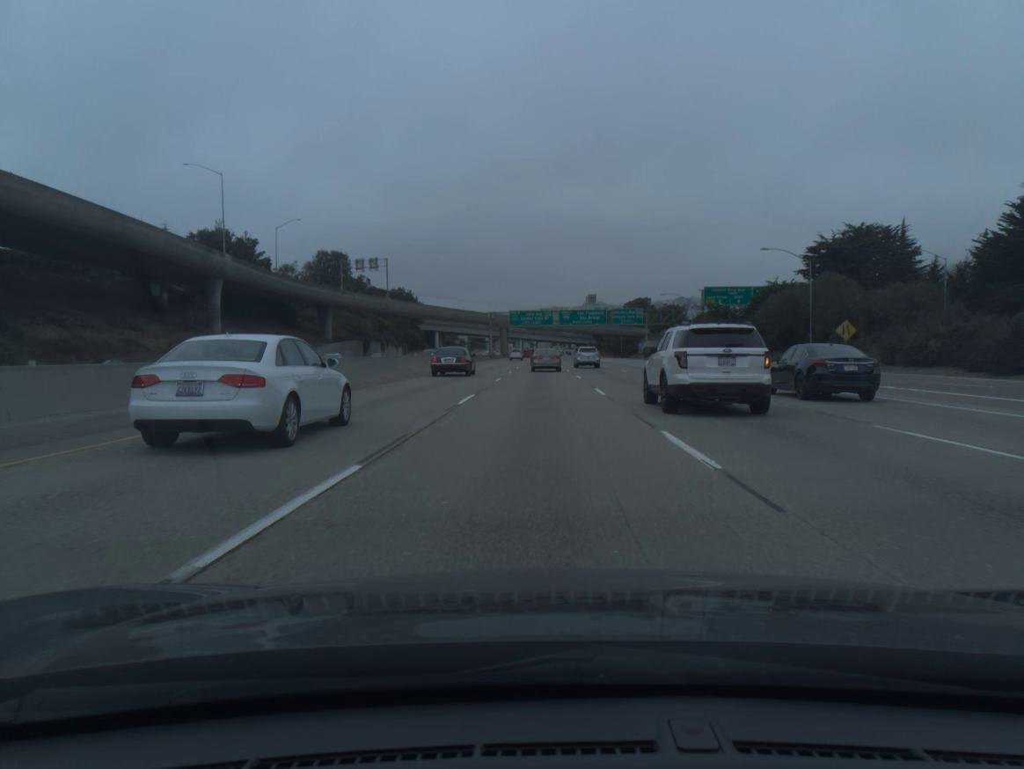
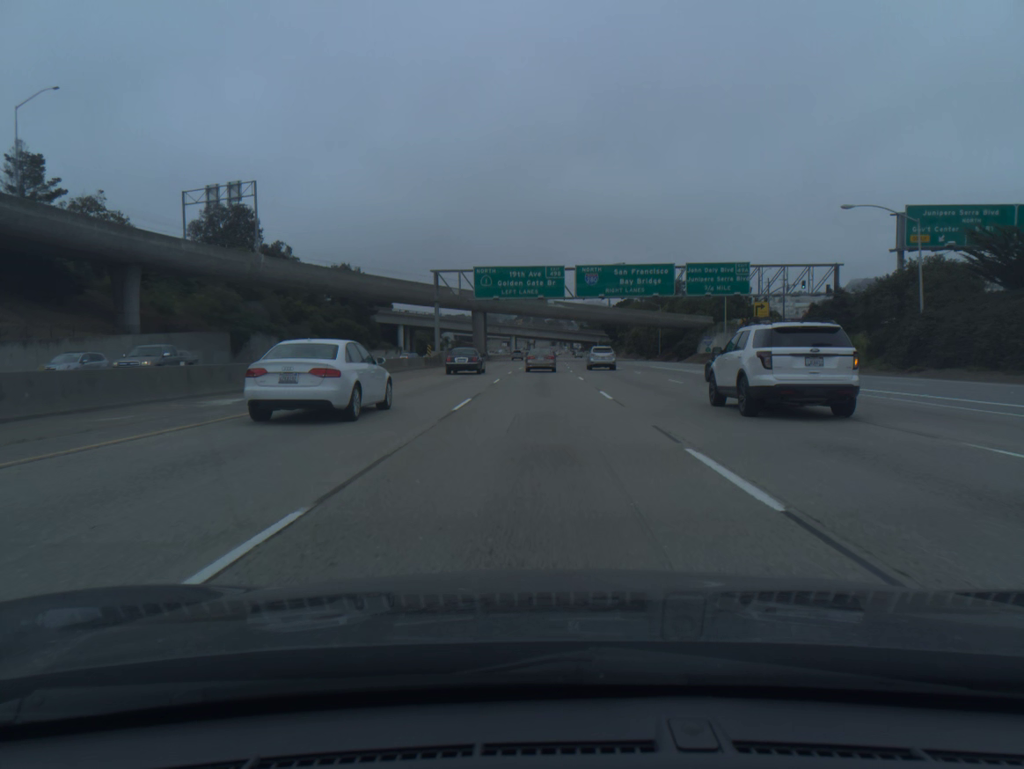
(+0.1, +73.1) m; 0°
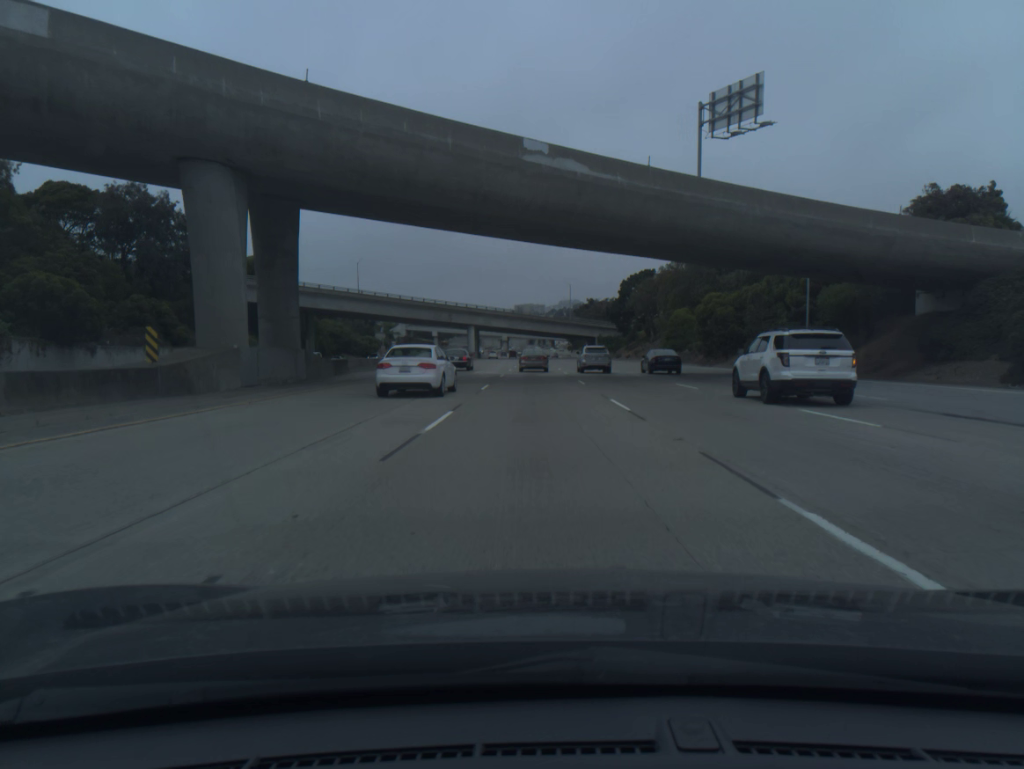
(+0.8, +89.6) m; +2°
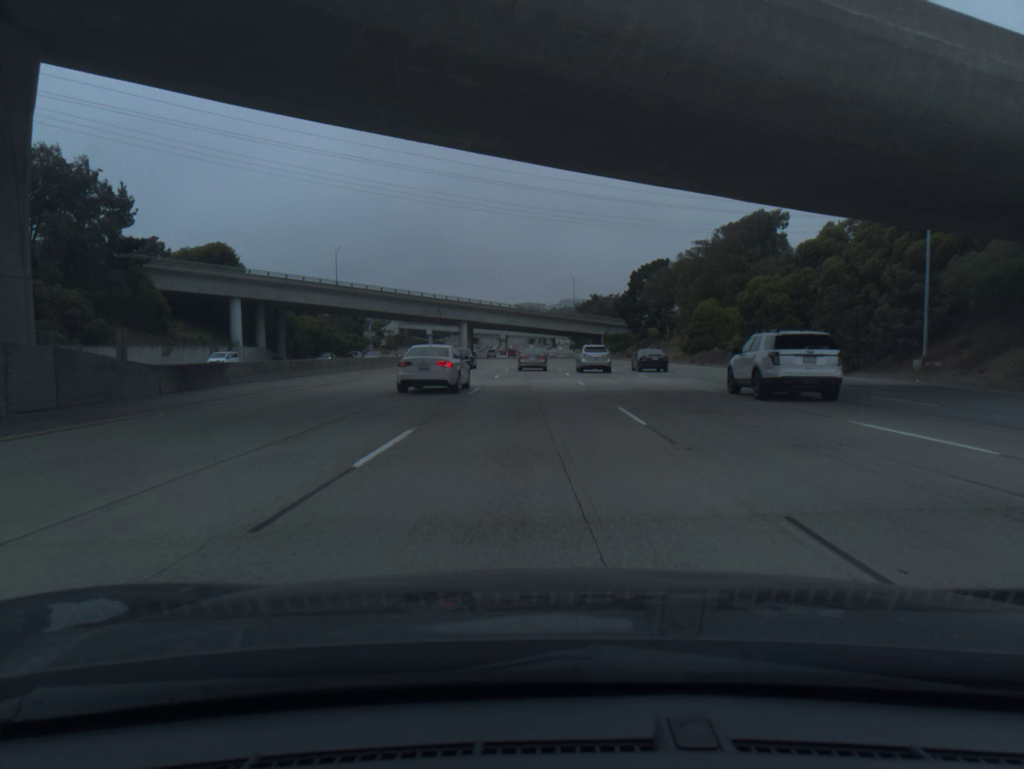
(0.0, +17.8) m; 0°
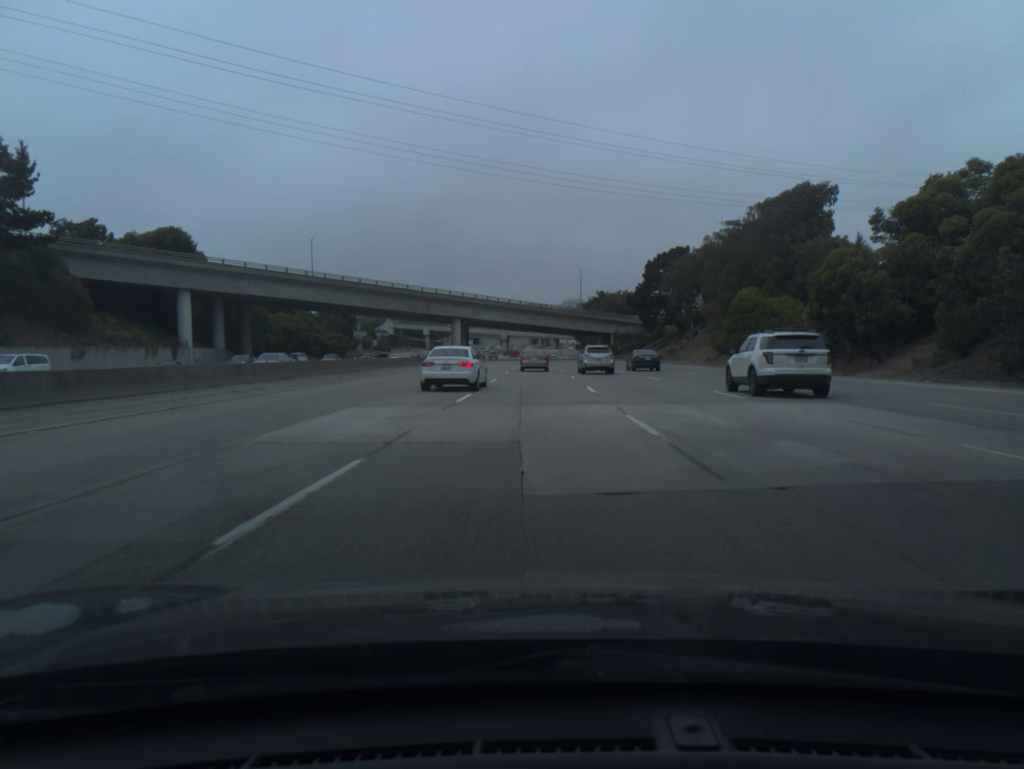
(0.0, +17.8) m; 0°
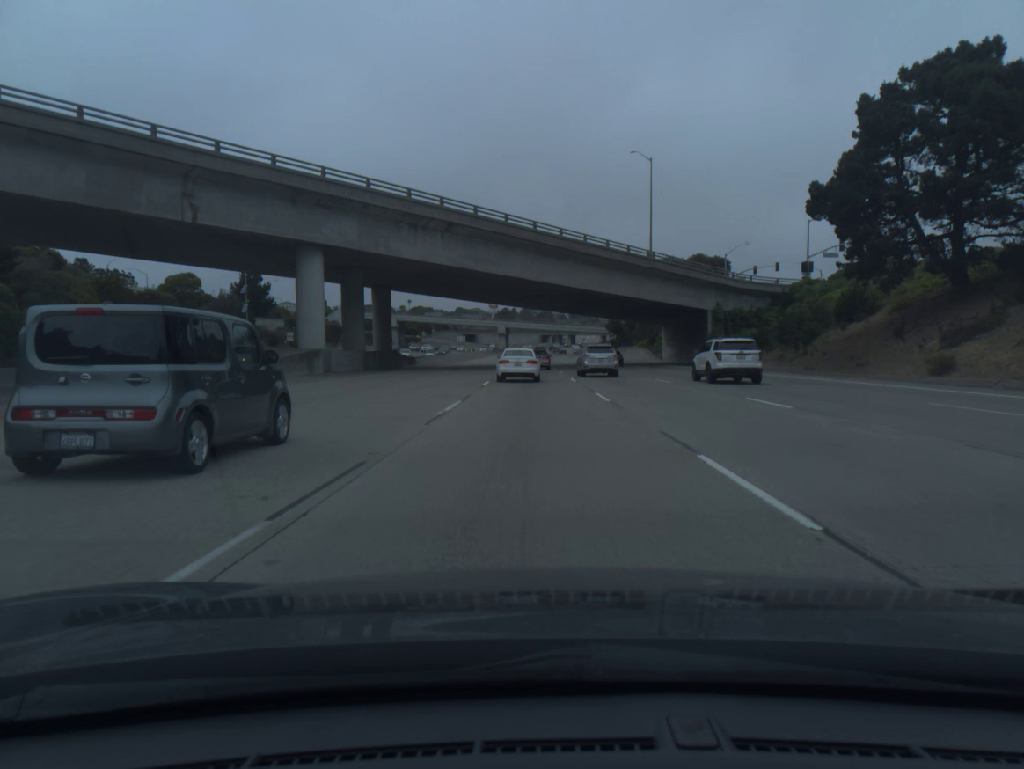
(-0.6, +89.1) m; -1°
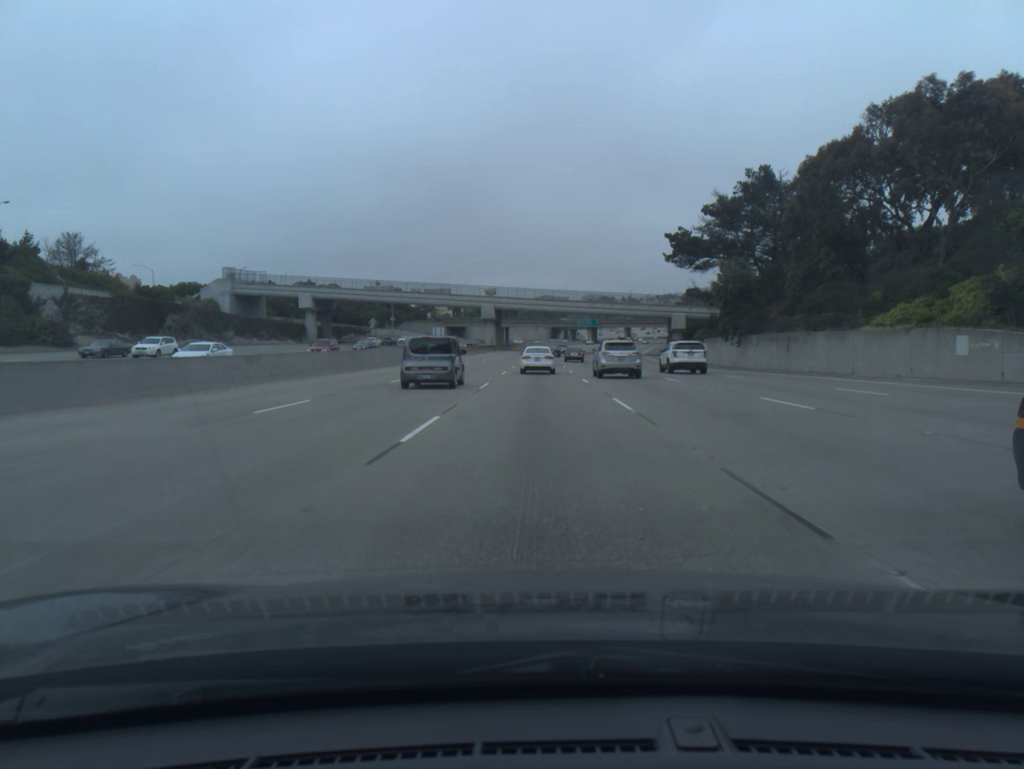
(-1.0, +89.6) m; -1°
